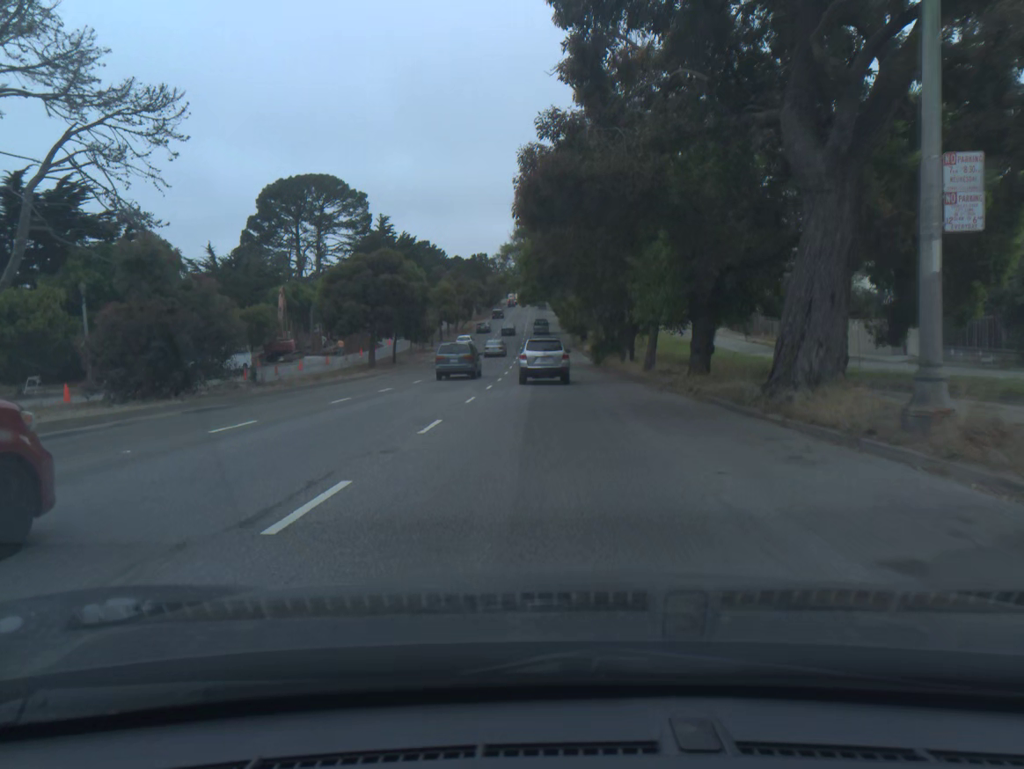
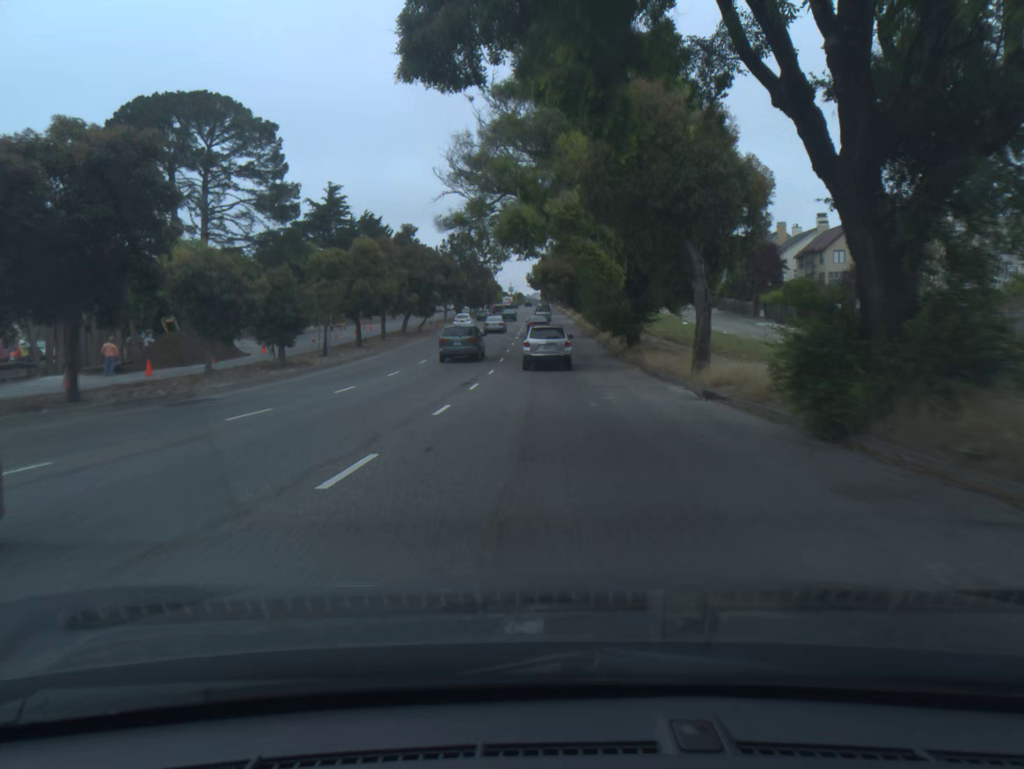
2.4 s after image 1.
(+0.1, +41.9) m; 0°
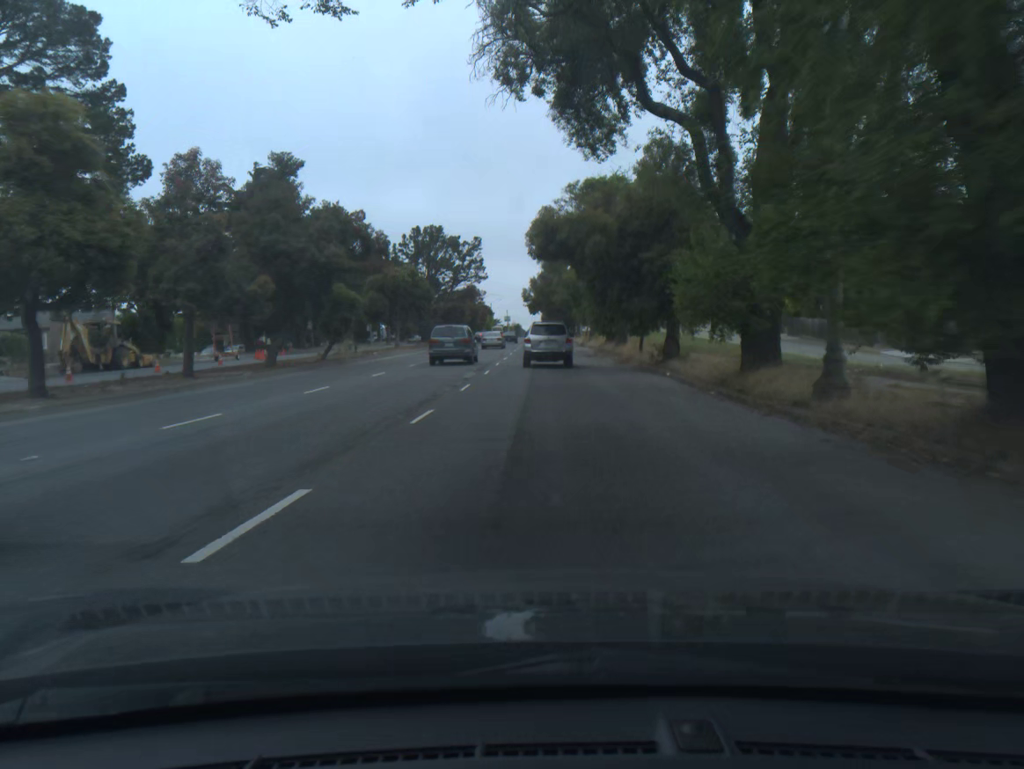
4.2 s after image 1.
(0.0, +31.3) m; 0°
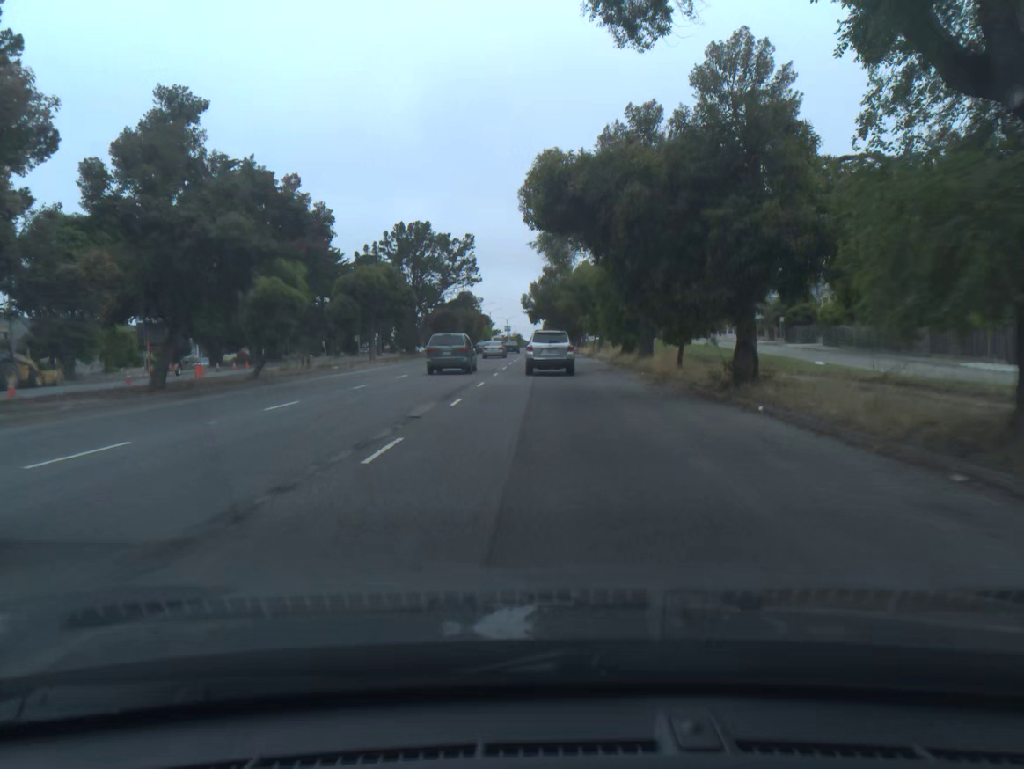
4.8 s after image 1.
(0.0, +10.2) m; 0°
